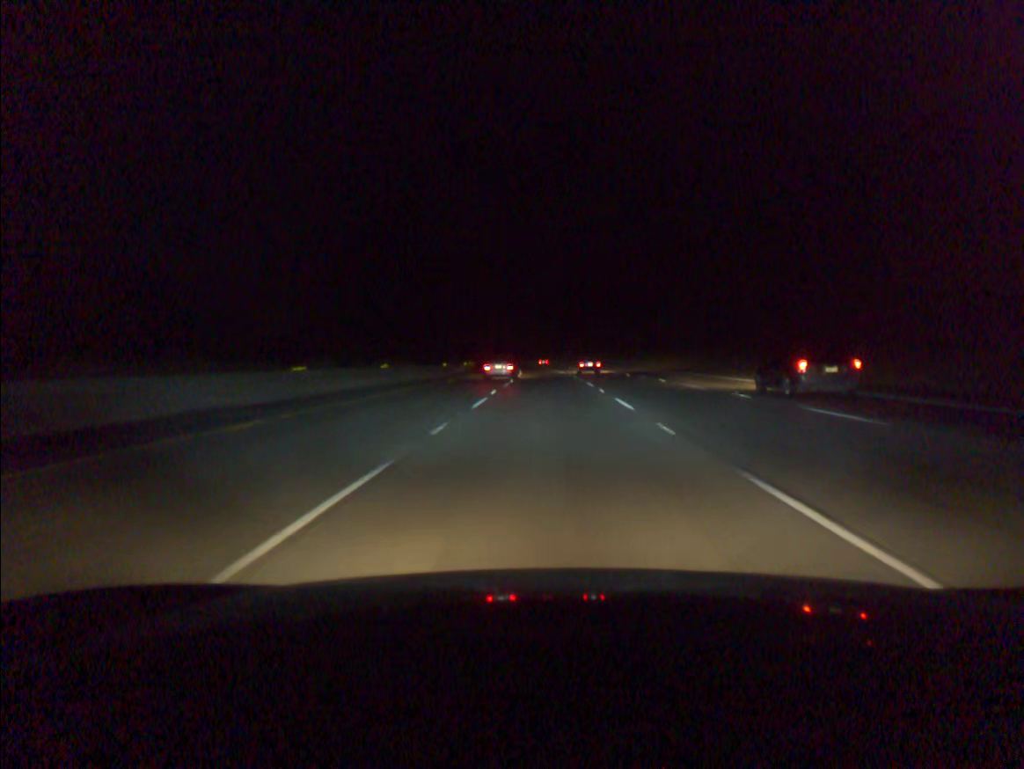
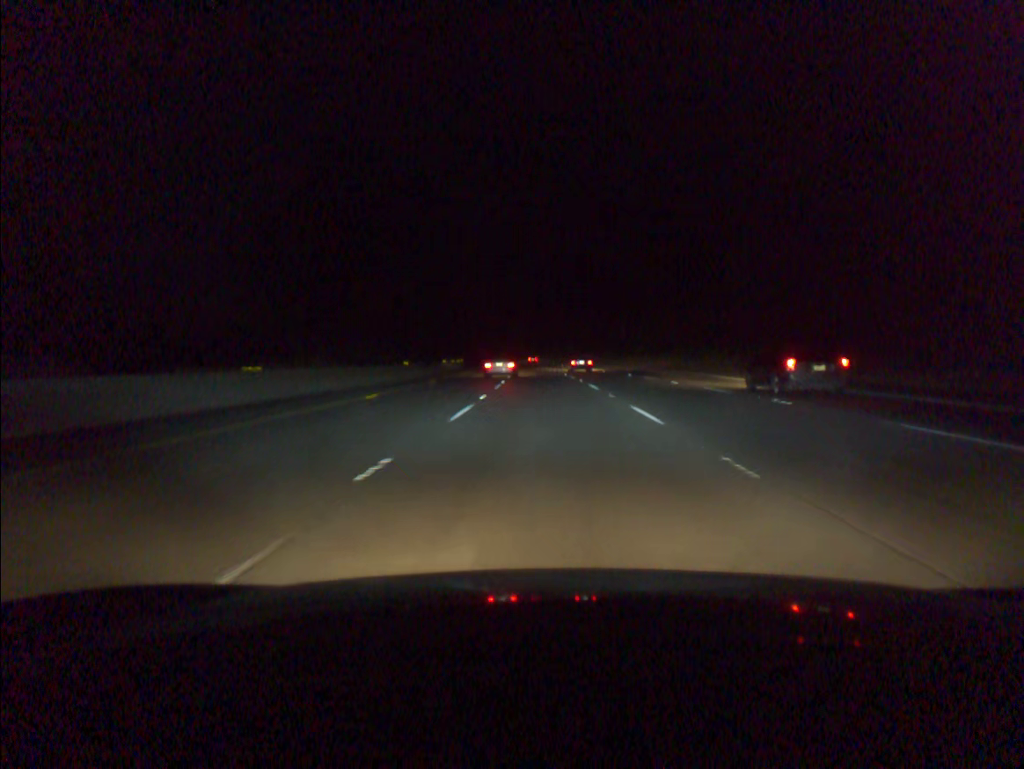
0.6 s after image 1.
(0.0, +19.1) m; 0°
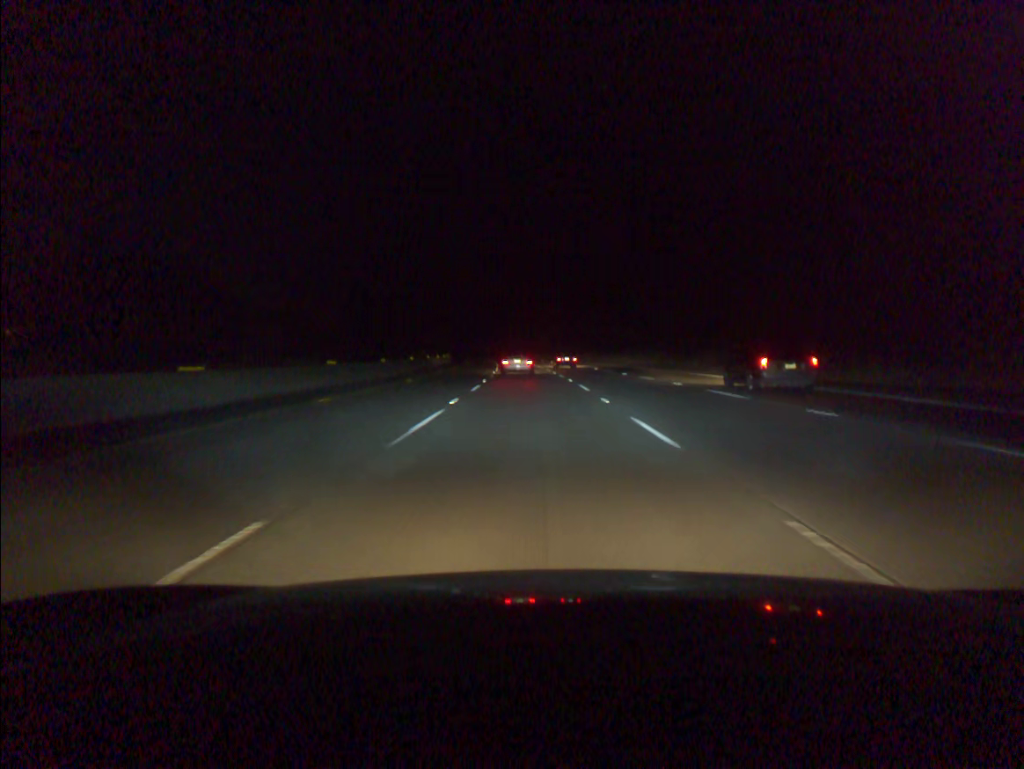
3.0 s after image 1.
(-0.8, +76.2) m; -2°
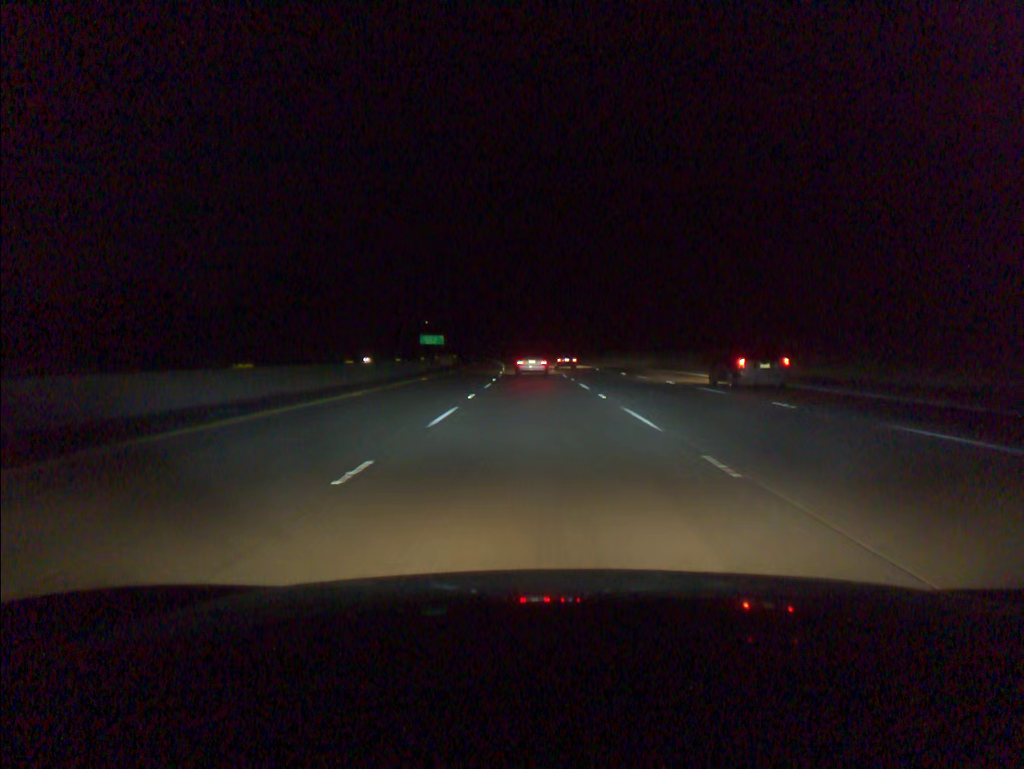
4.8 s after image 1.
(-1.4, +55.7) m; -3°
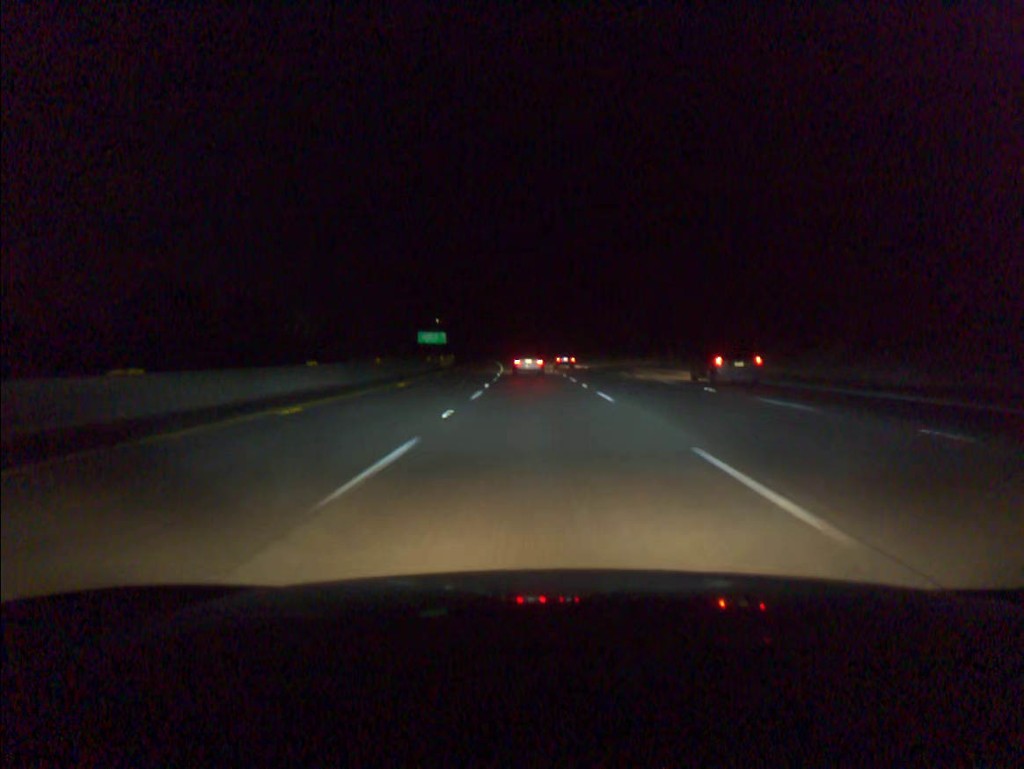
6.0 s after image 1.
(-0.4, +36.1) m; -1°
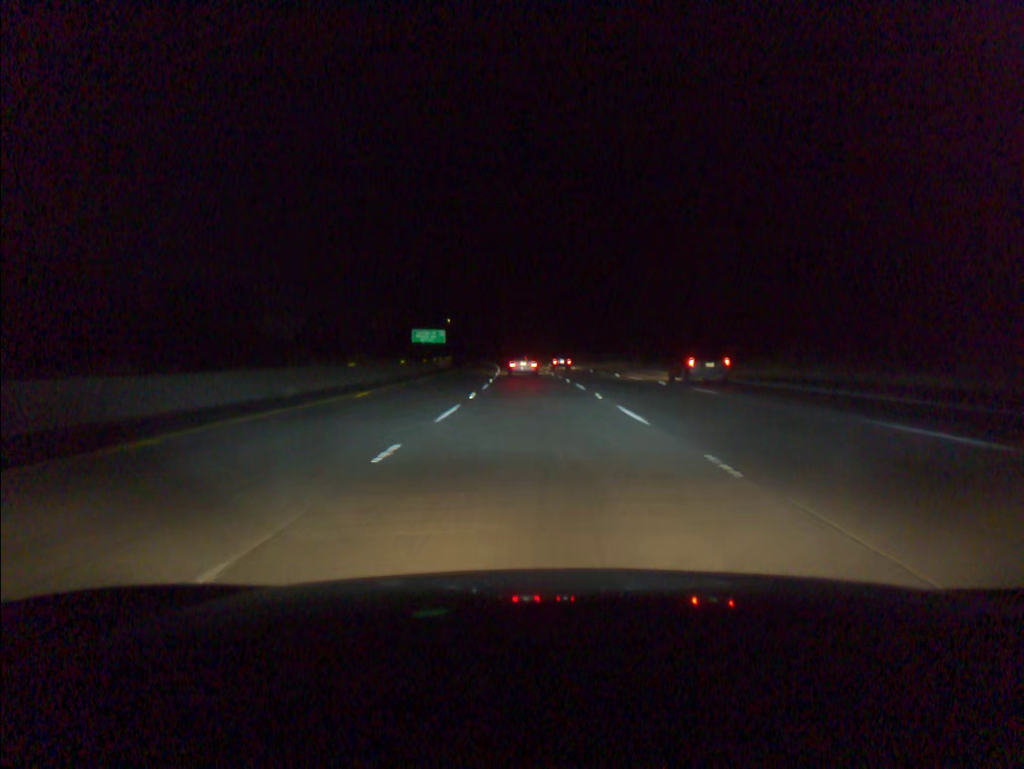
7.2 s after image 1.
(-0.4, +35.6) m; -1°
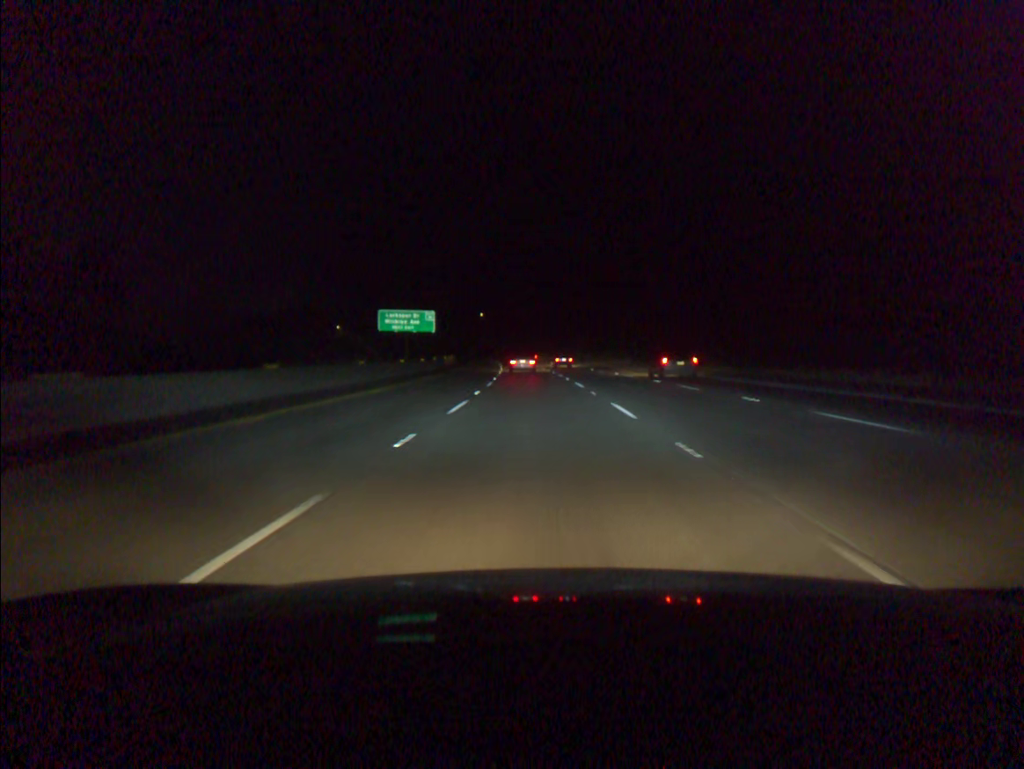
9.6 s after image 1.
(-1.9, +71.3) m; -3°
